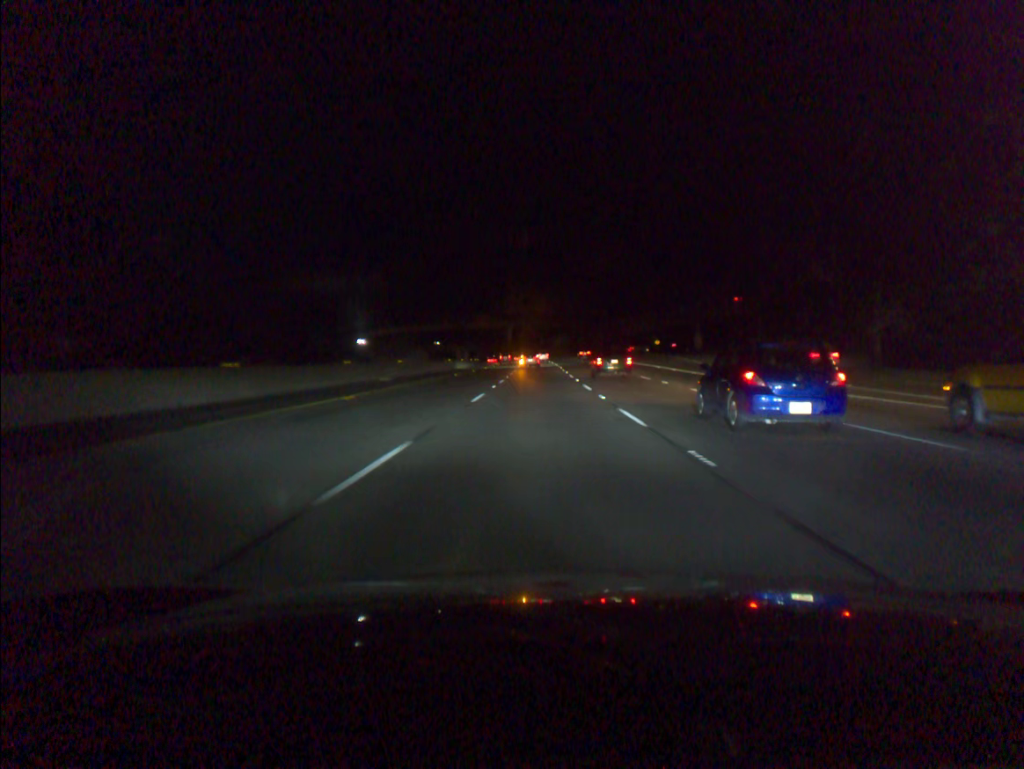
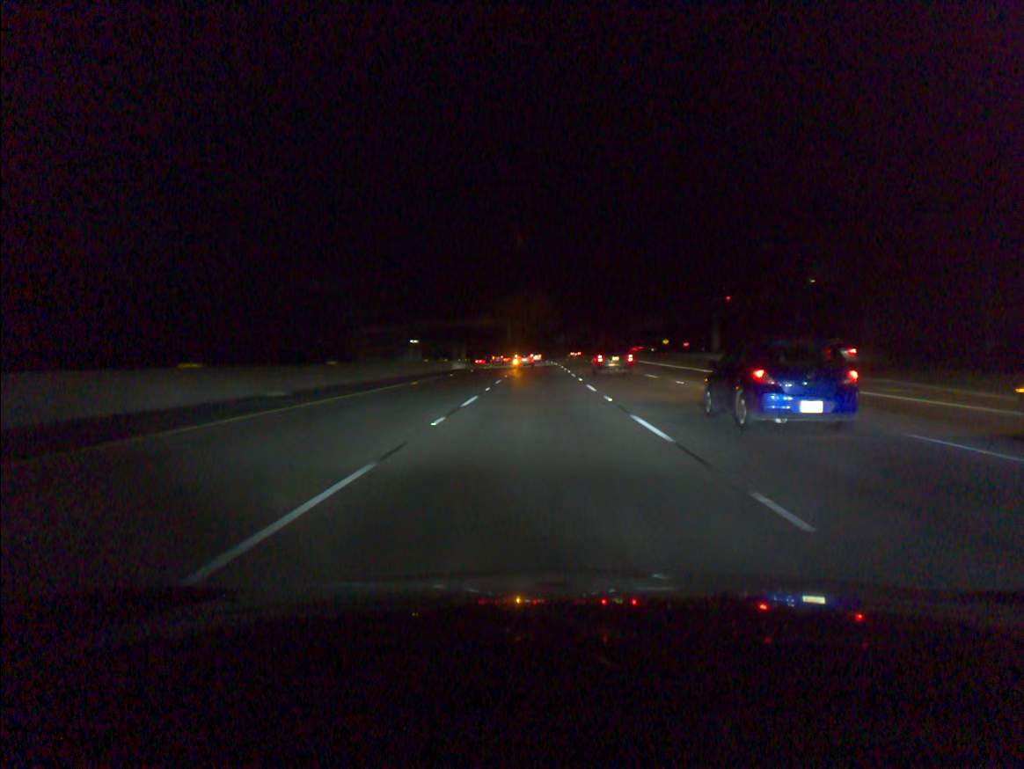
(0.0, +17.2) m; 0°
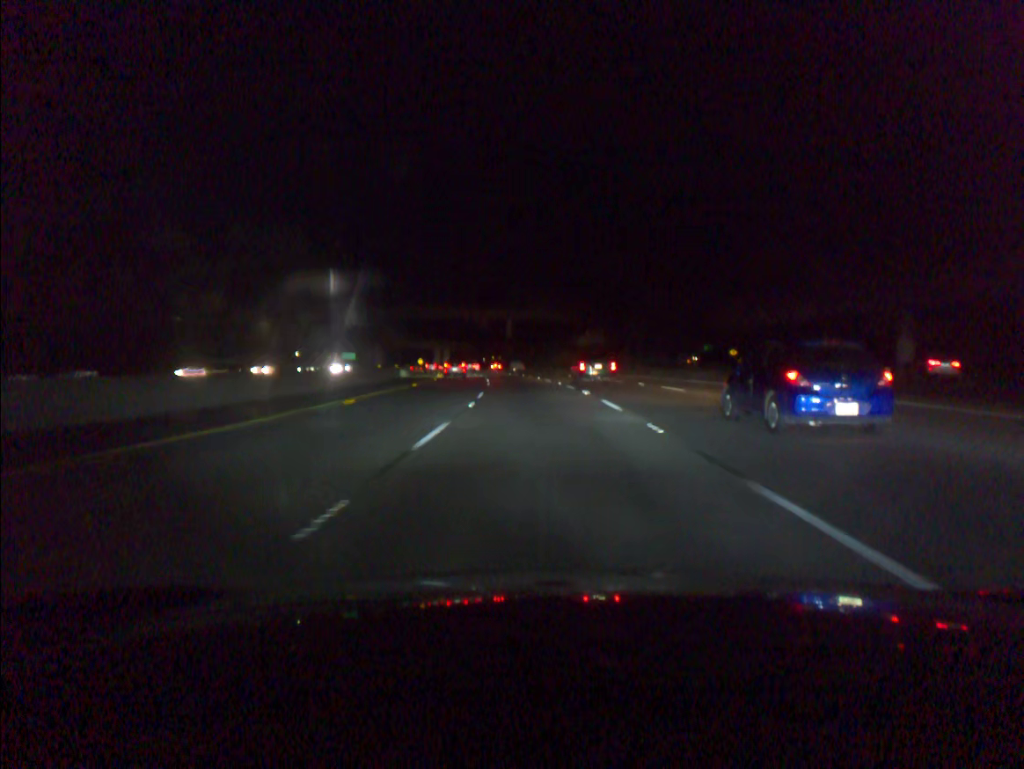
(-0.5, +81.2) m; -1°
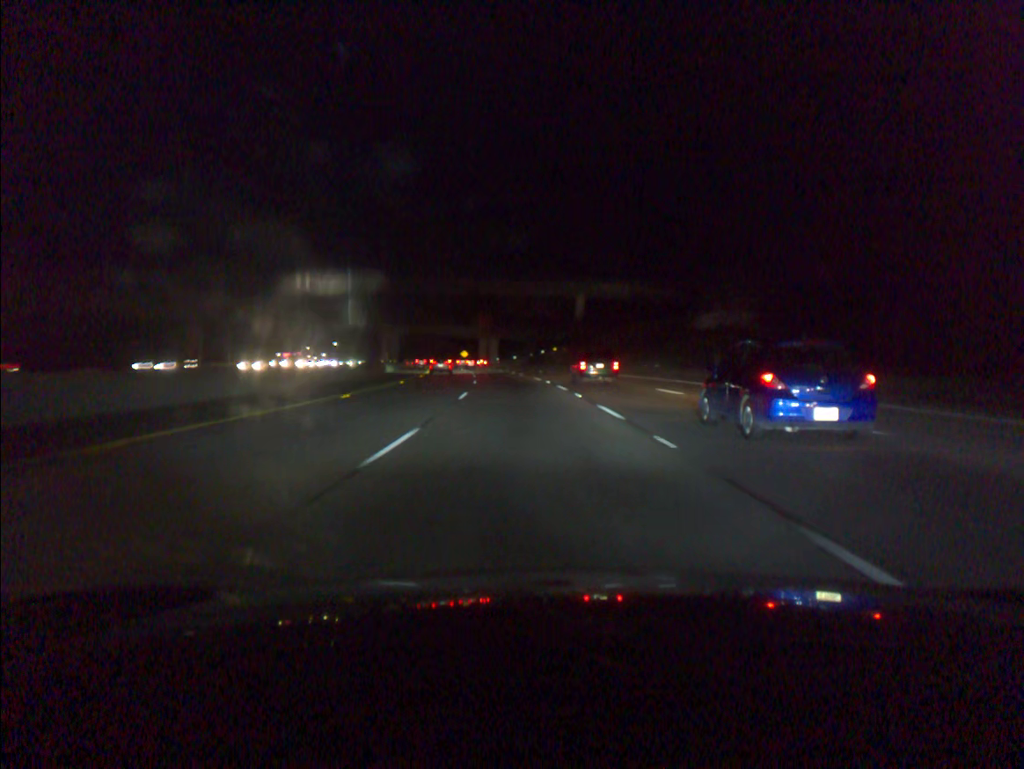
(-2.2, +60.1) m; -5°
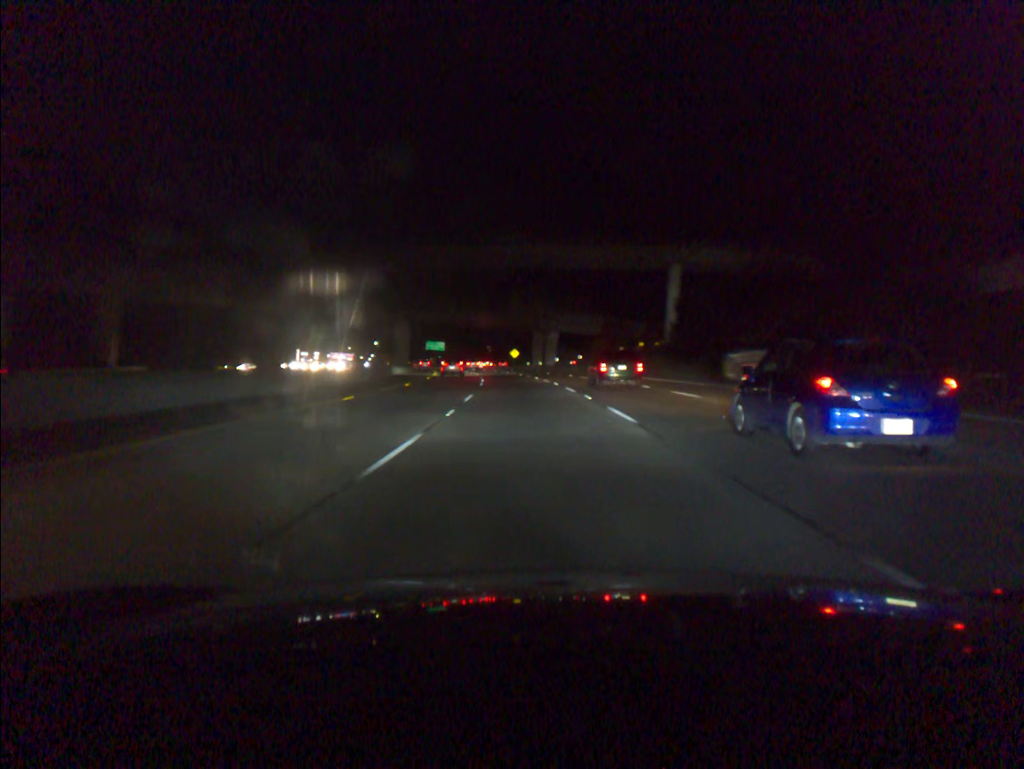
(-1.9, +44.5) m; -5°
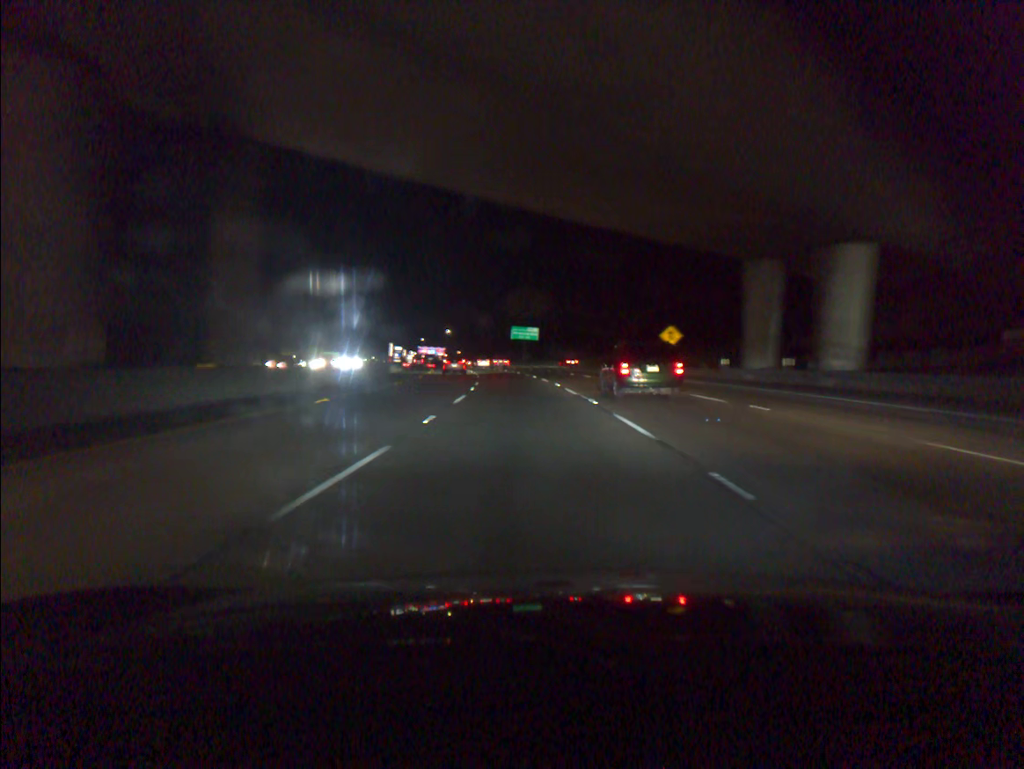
(-6.2, +90.1) m; -8°
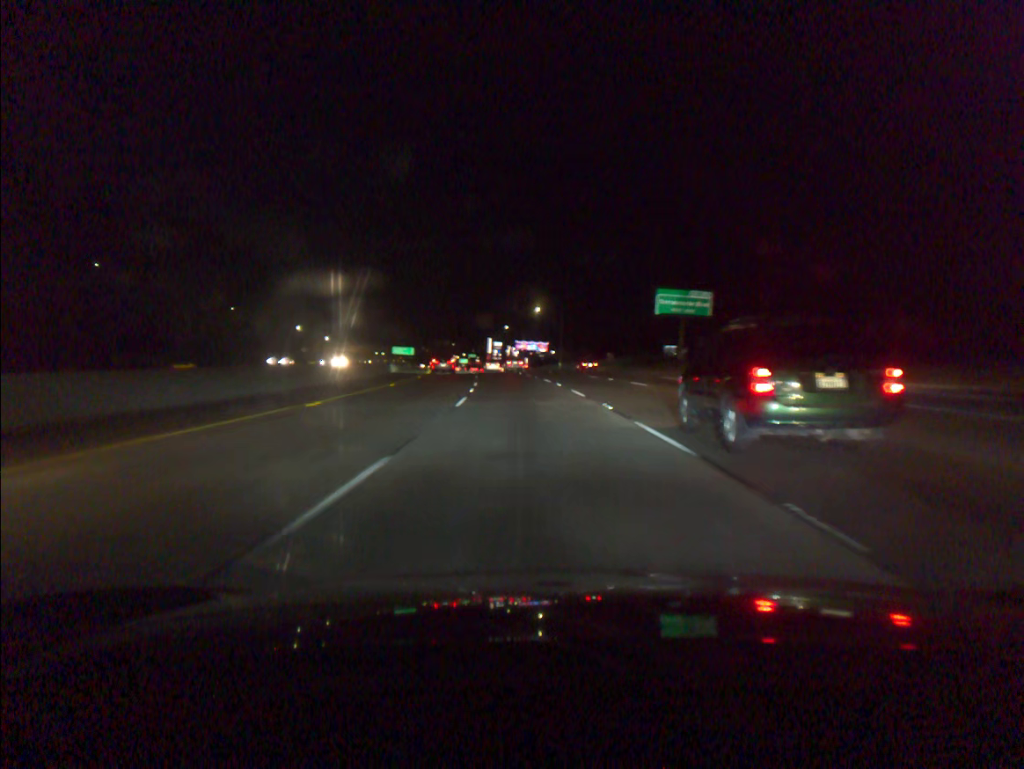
(-6.5, +88.9) m; -8°
